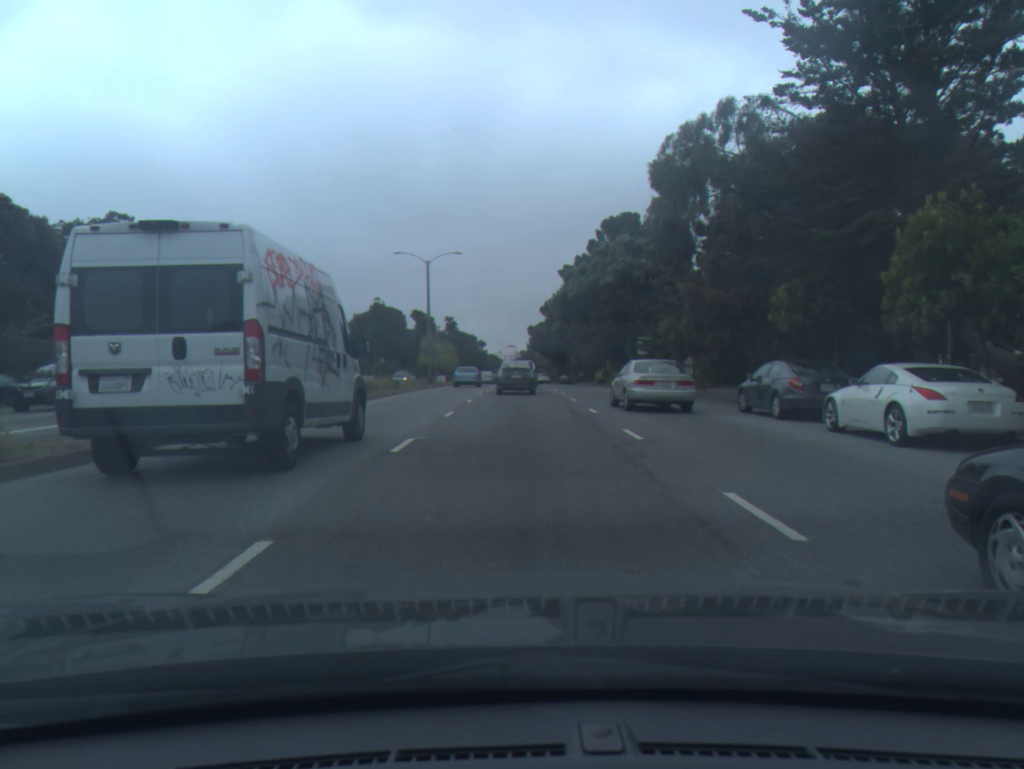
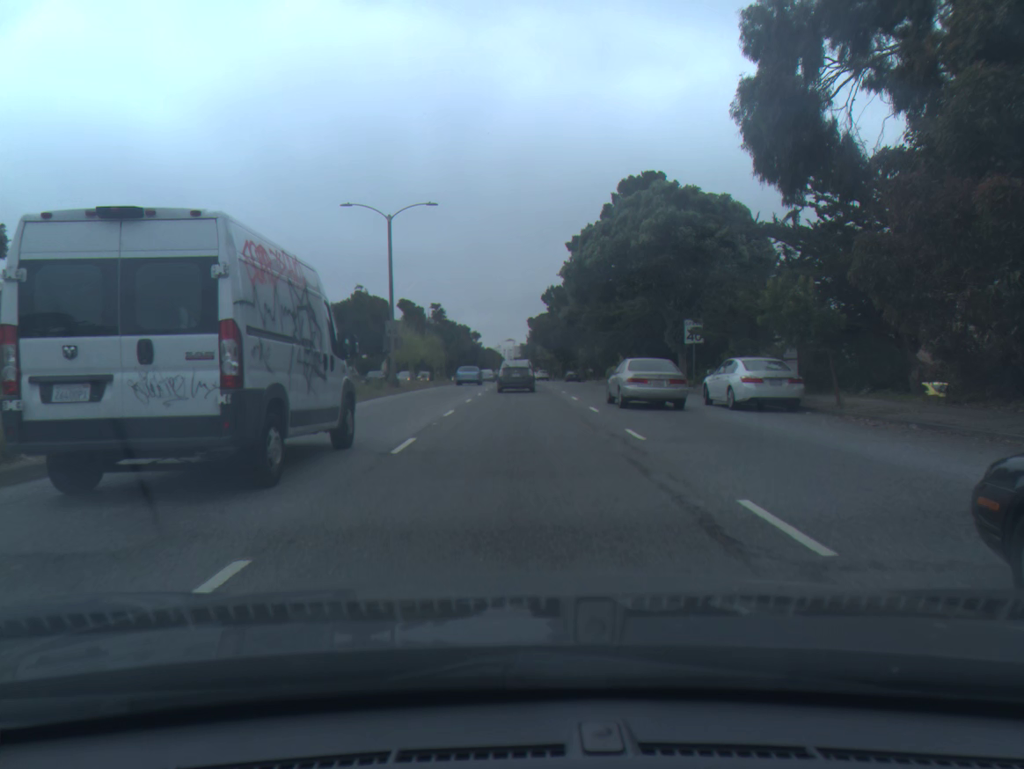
(0.0, +14.8) m; 0°
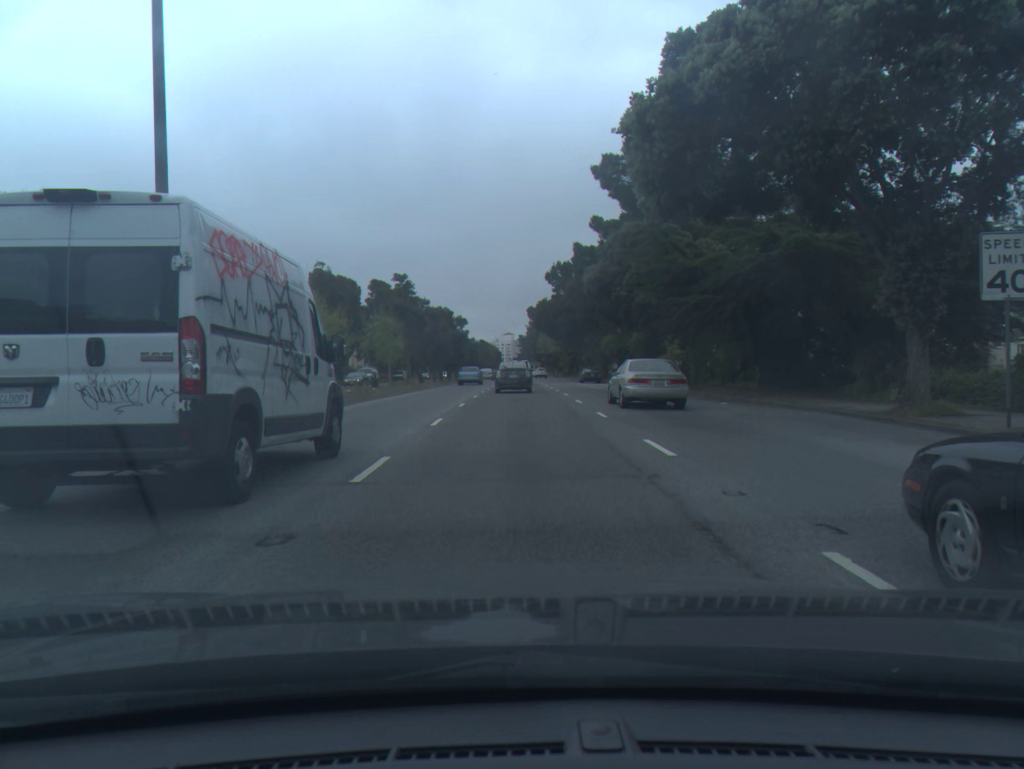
(0.0, +24.1) m; 0°
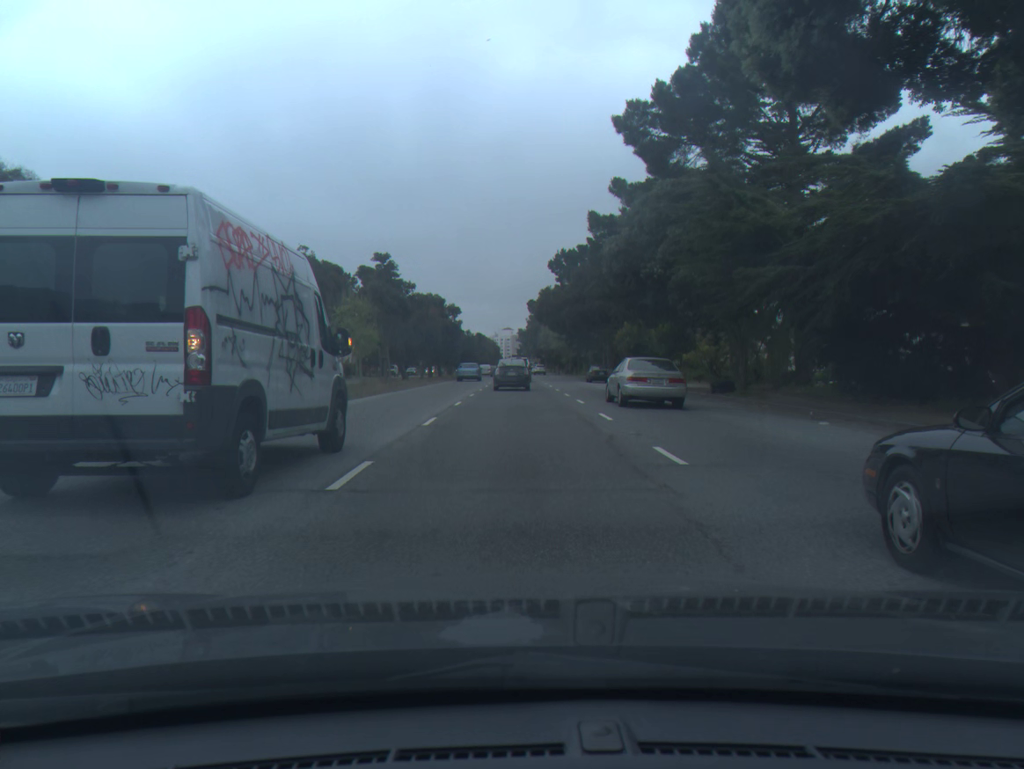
(0.0, +8.3) m; 0°
